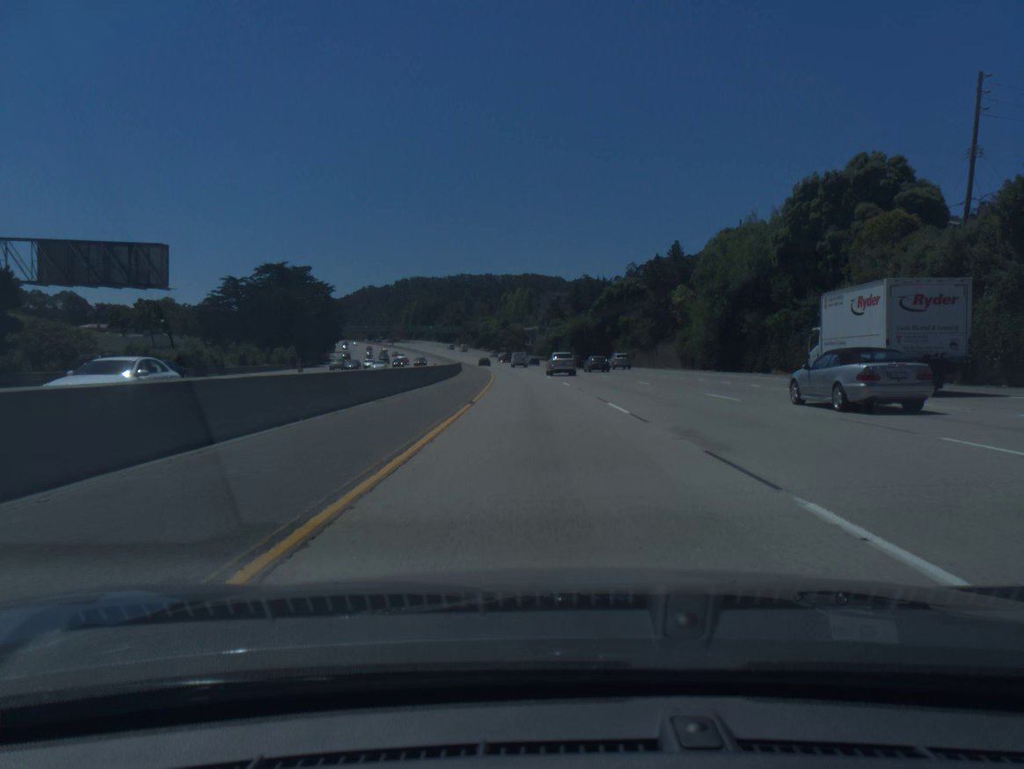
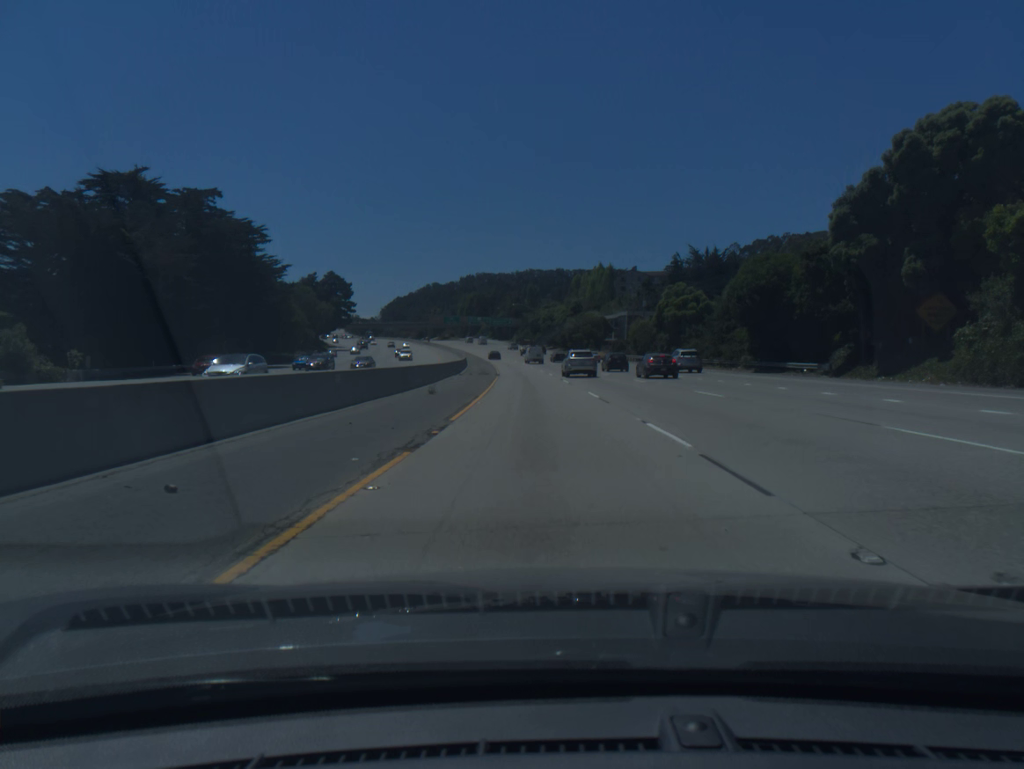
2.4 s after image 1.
(-3.6, +83.1) m; -5°
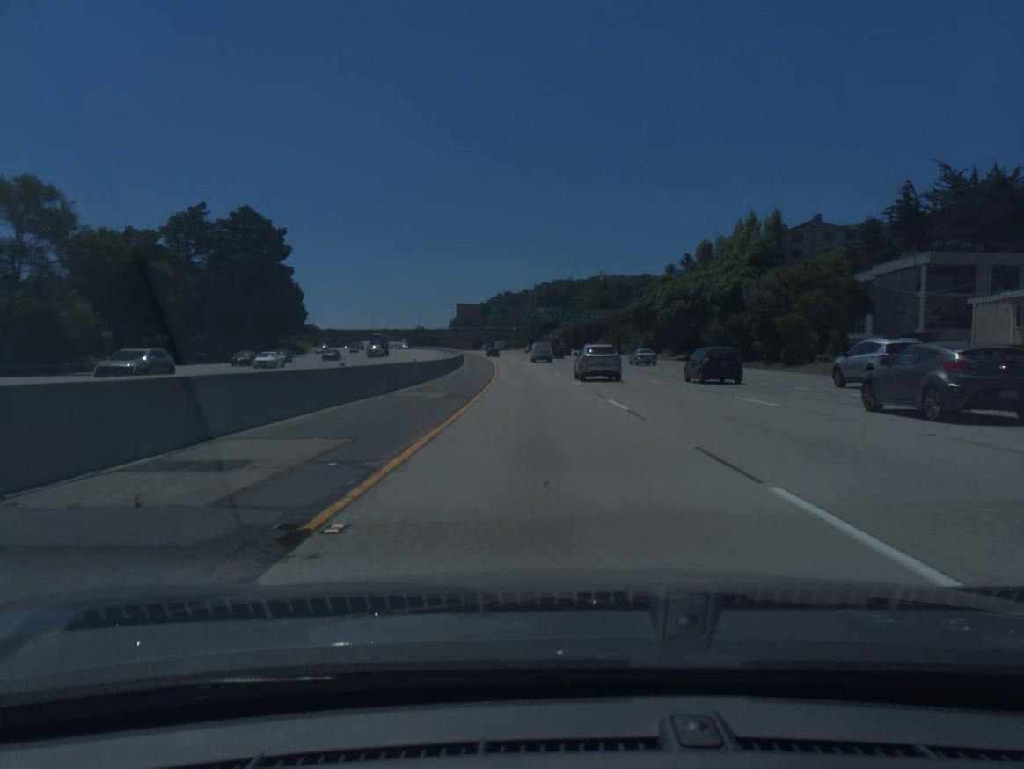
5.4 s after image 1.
(-5.1, +104.0) m; -6°
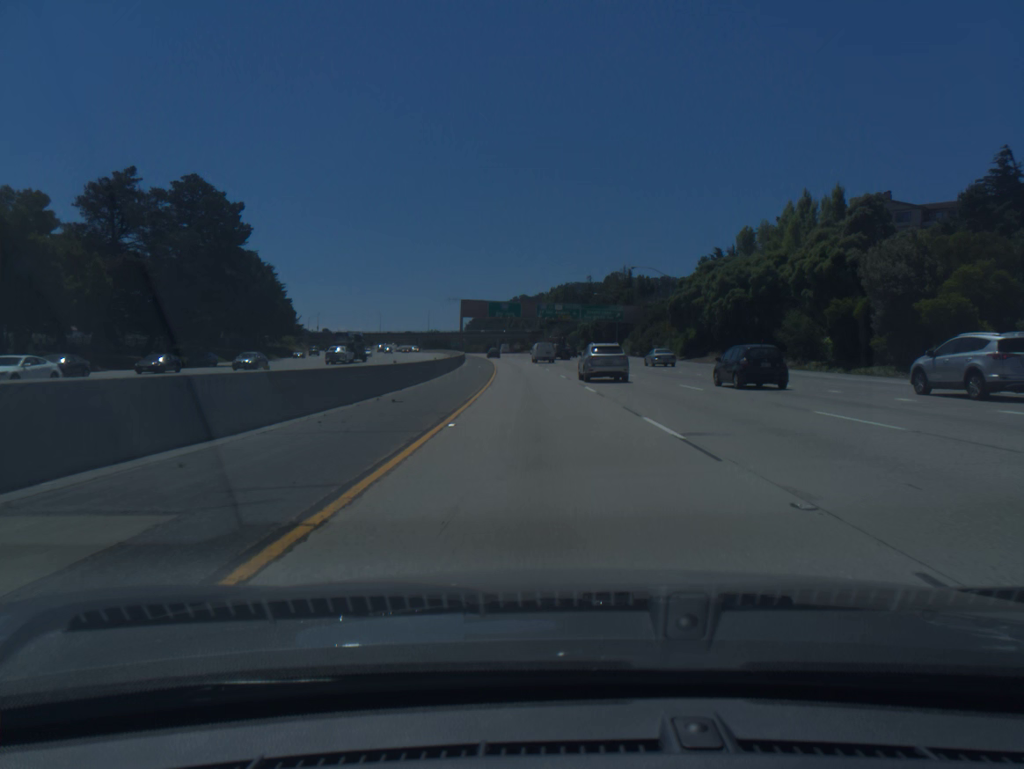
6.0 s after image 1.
(-0.2, +20.8) m; -1°
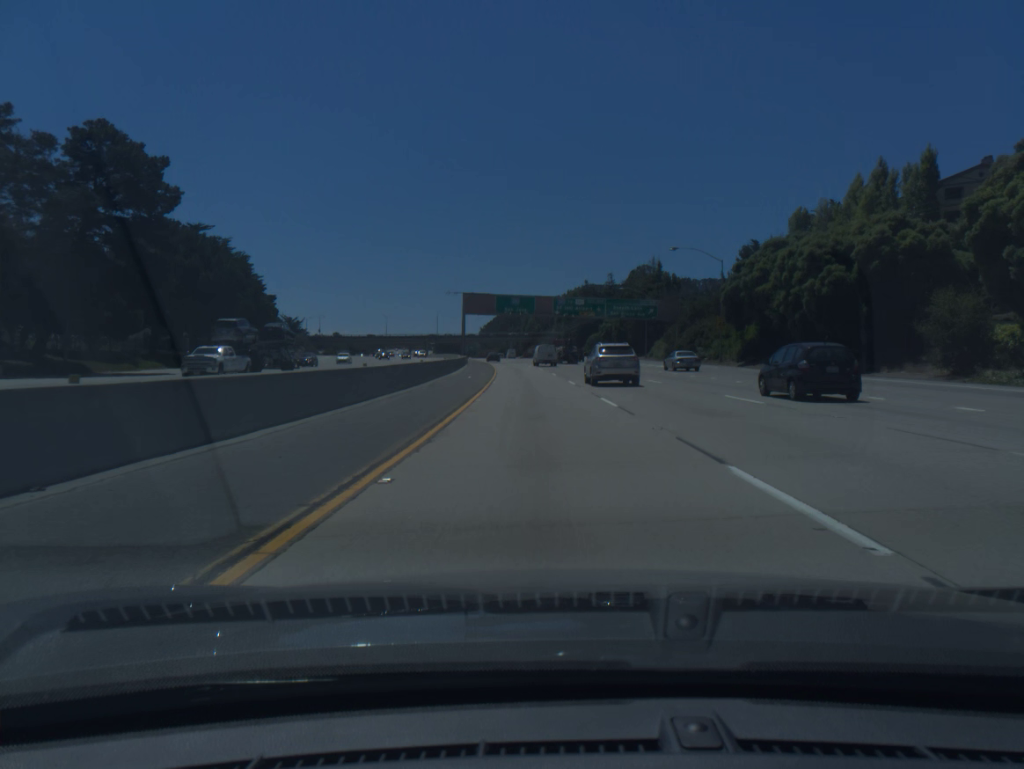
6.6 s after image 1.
(-0.2, +20.7) m; -1°
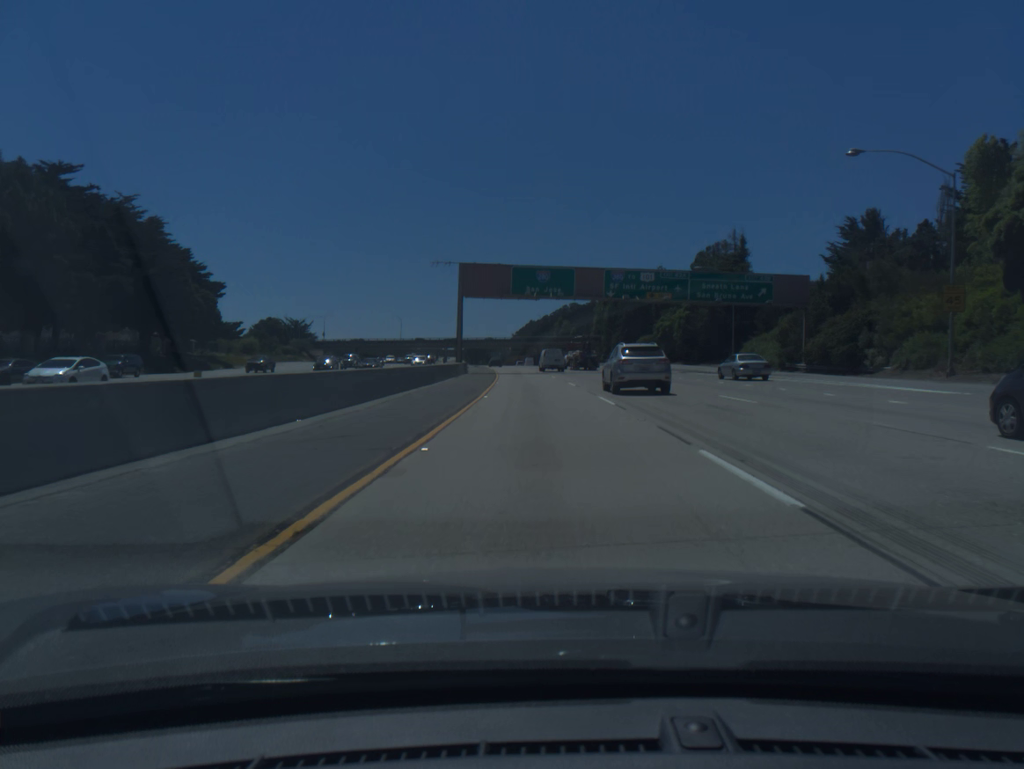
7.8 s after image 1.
(-0.9, +41.3) m; -3°
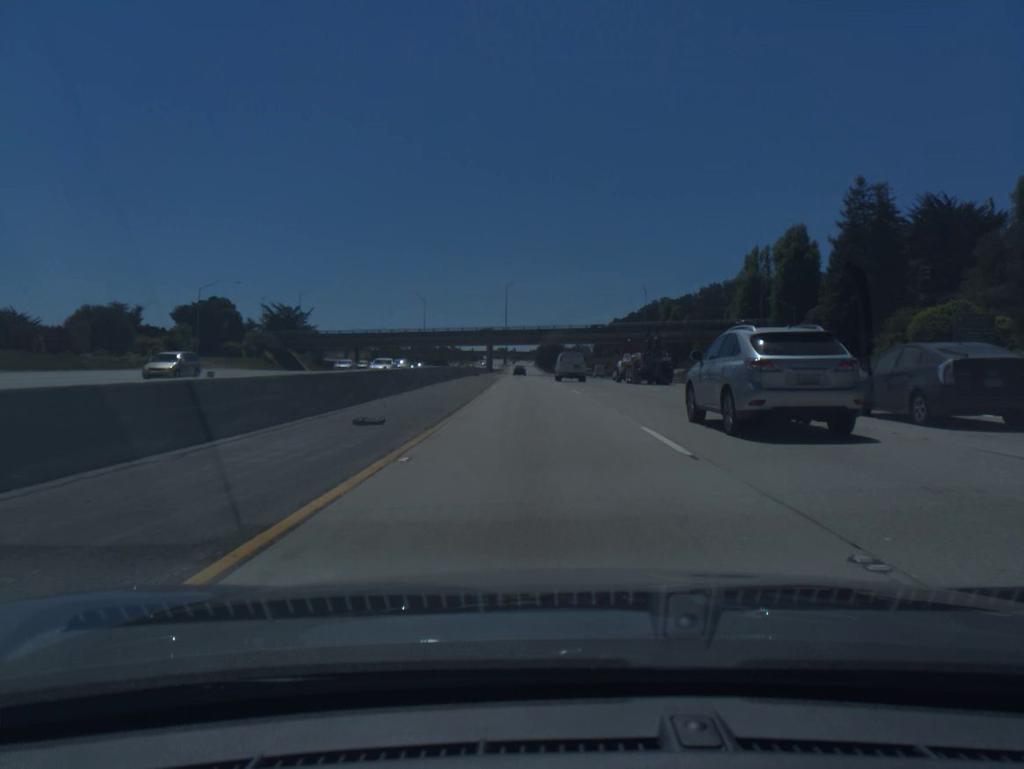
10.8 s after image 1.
(-4.8, +102.6) m; -6°
